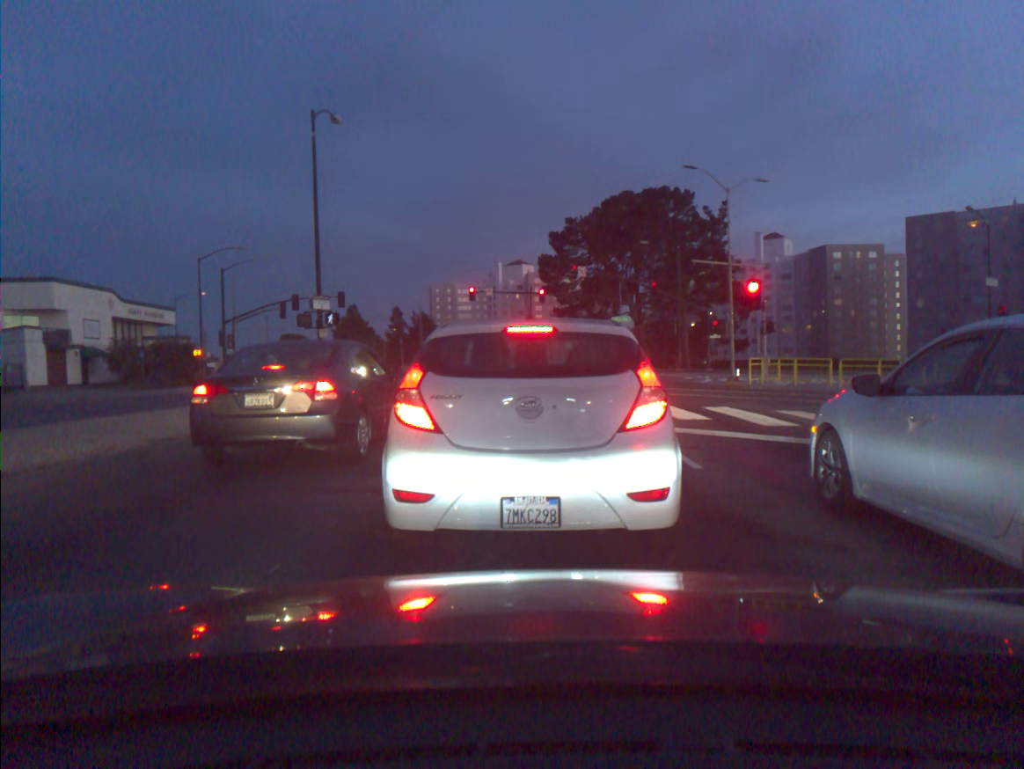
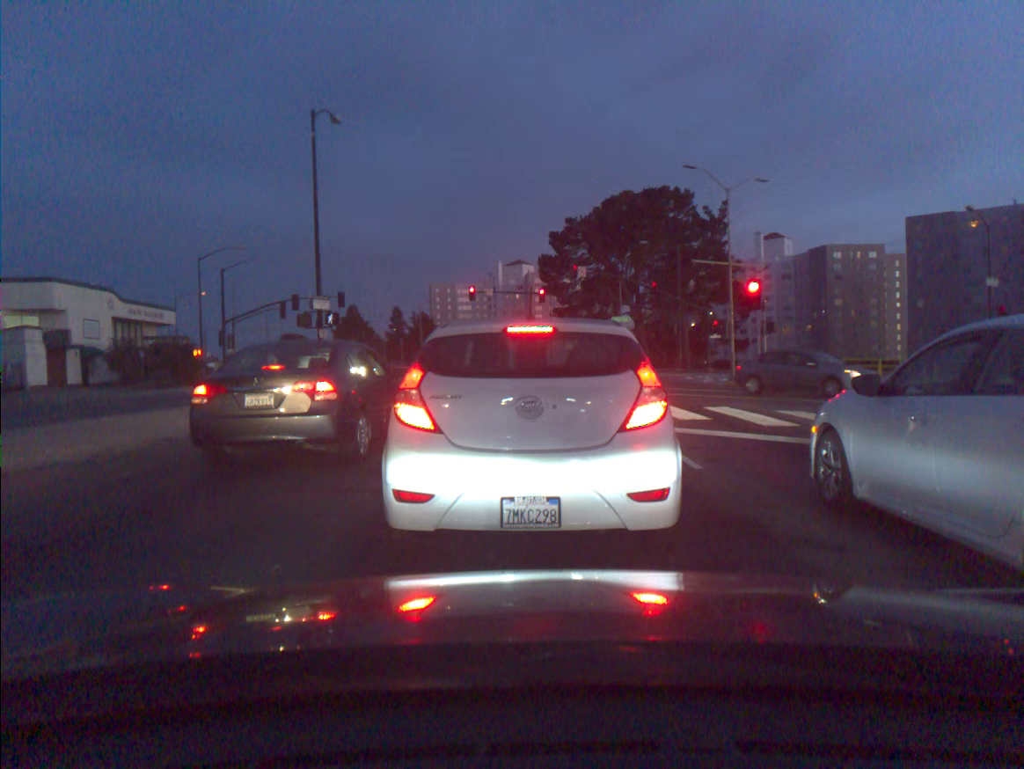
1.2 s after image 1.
(0.0, 0.0) m; 0°
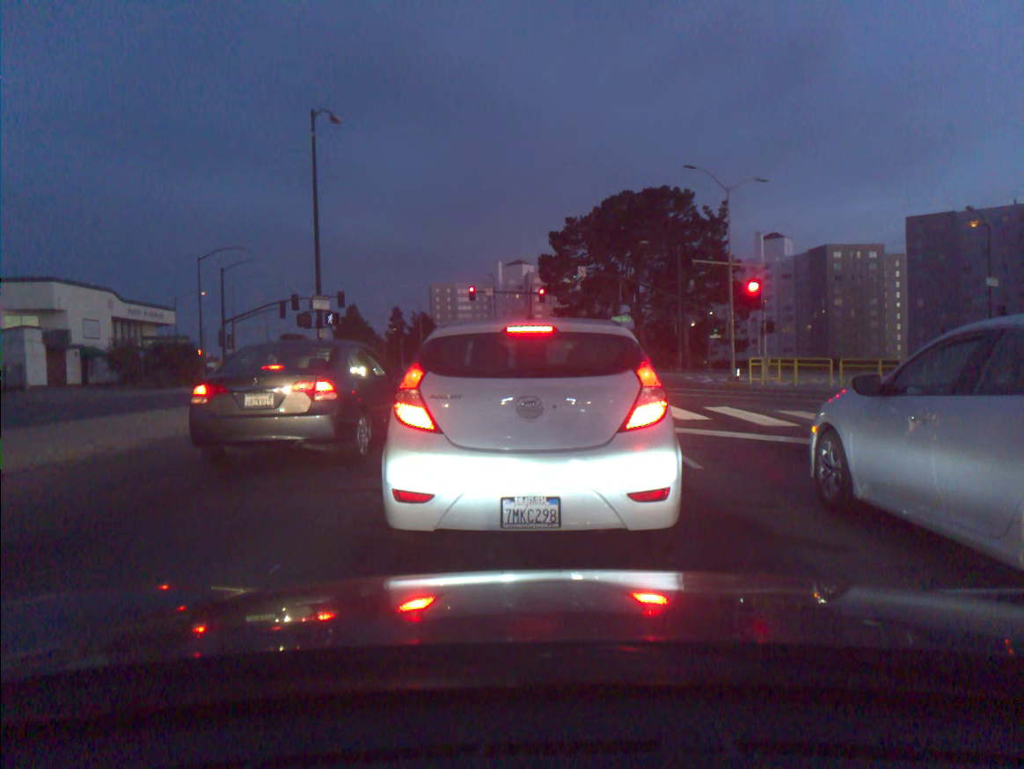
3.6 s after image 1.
(0.0, 0.0) m; 0°
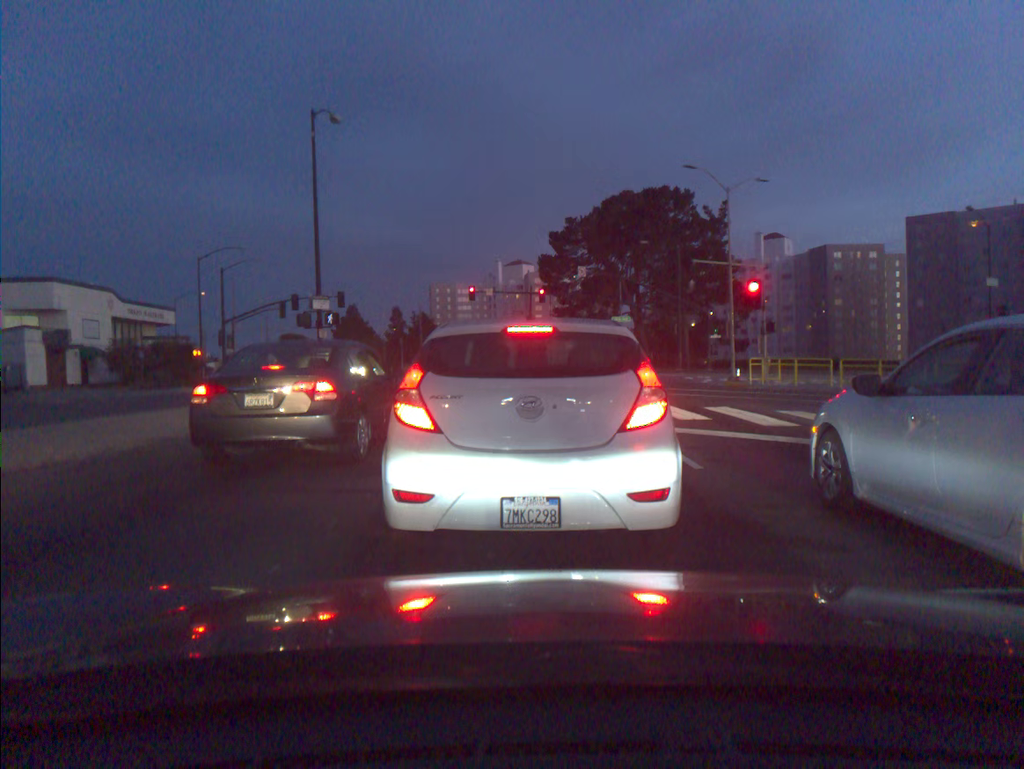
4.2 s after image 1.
(0.0, 0.0) m; 0°
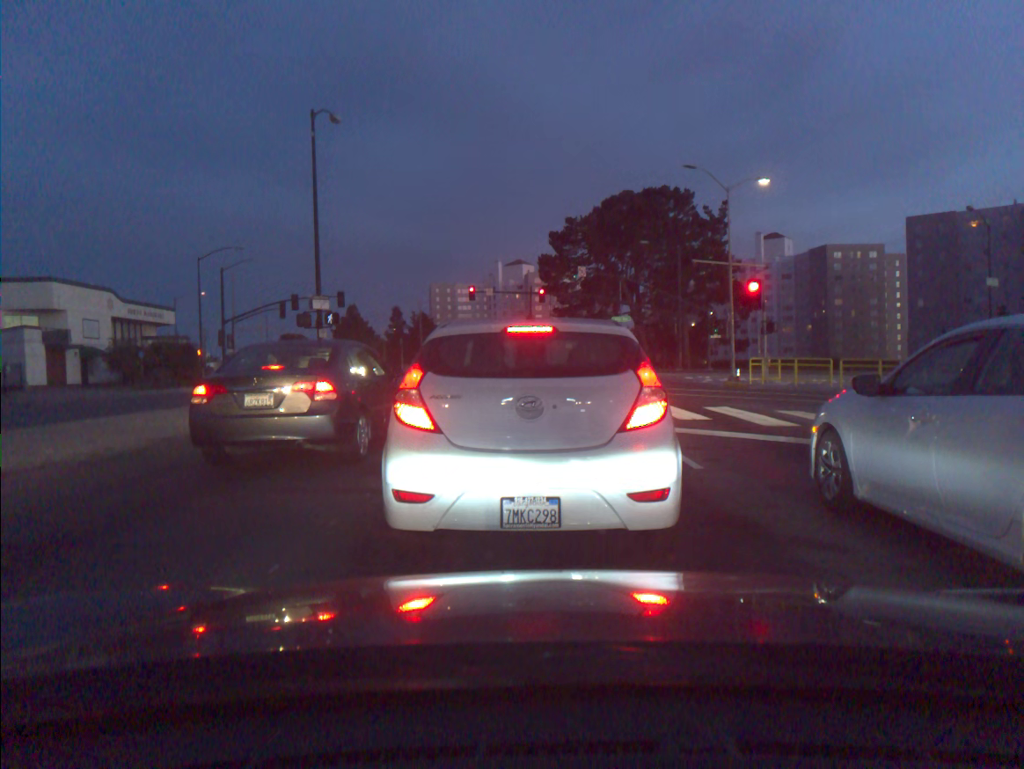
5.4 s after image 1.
(0.0, 0.0) m; 0°
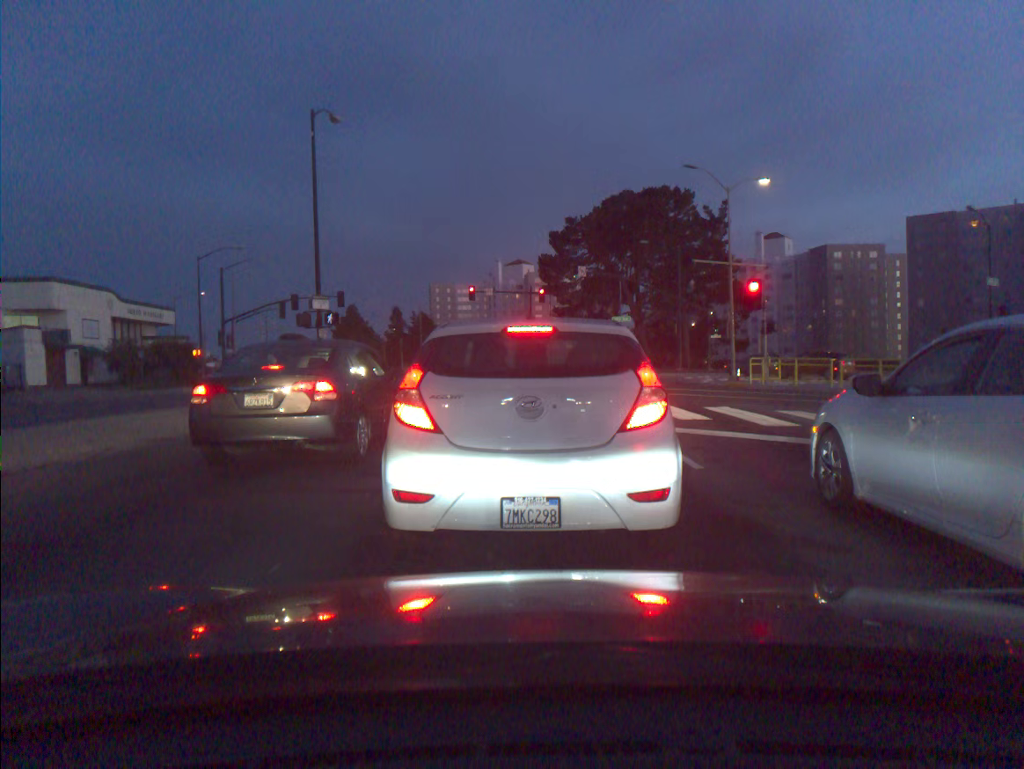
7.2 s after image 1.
(0.0, 0.0) m; 0°
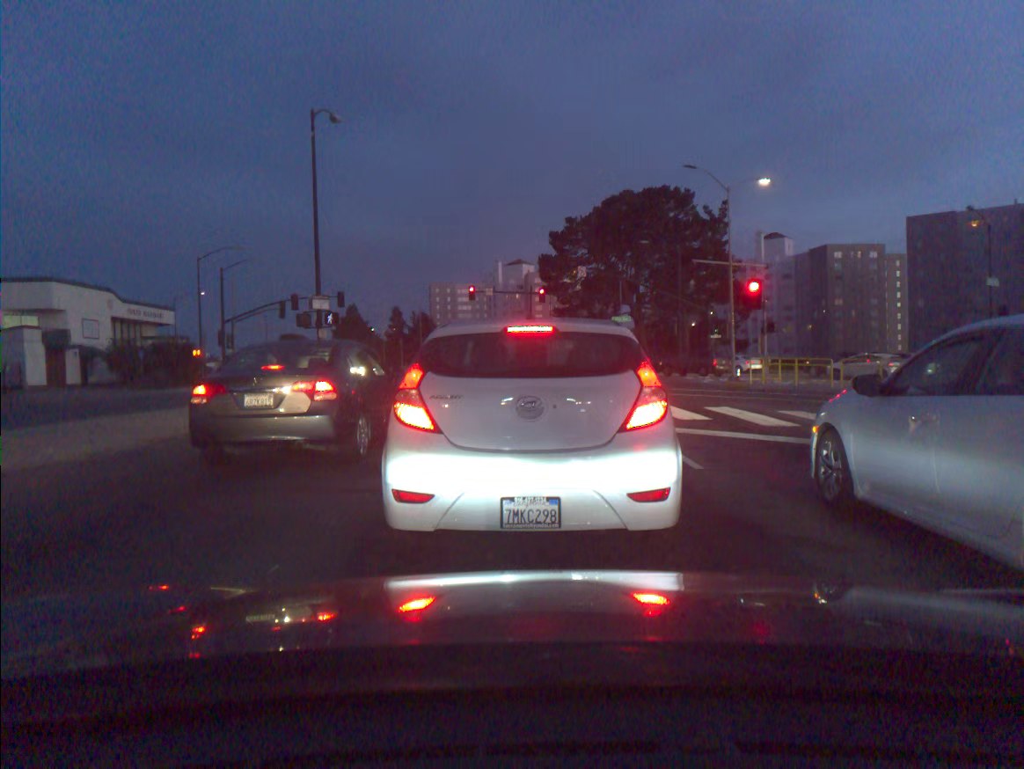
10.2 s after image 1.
(0.0, +0.1) m; 0°
